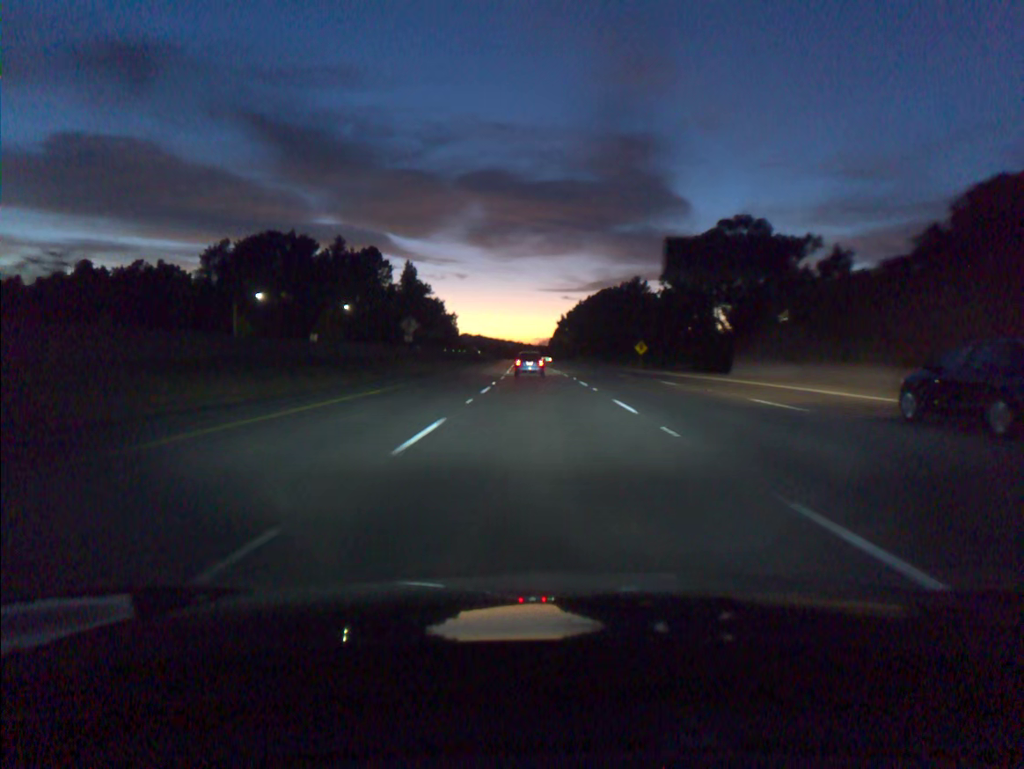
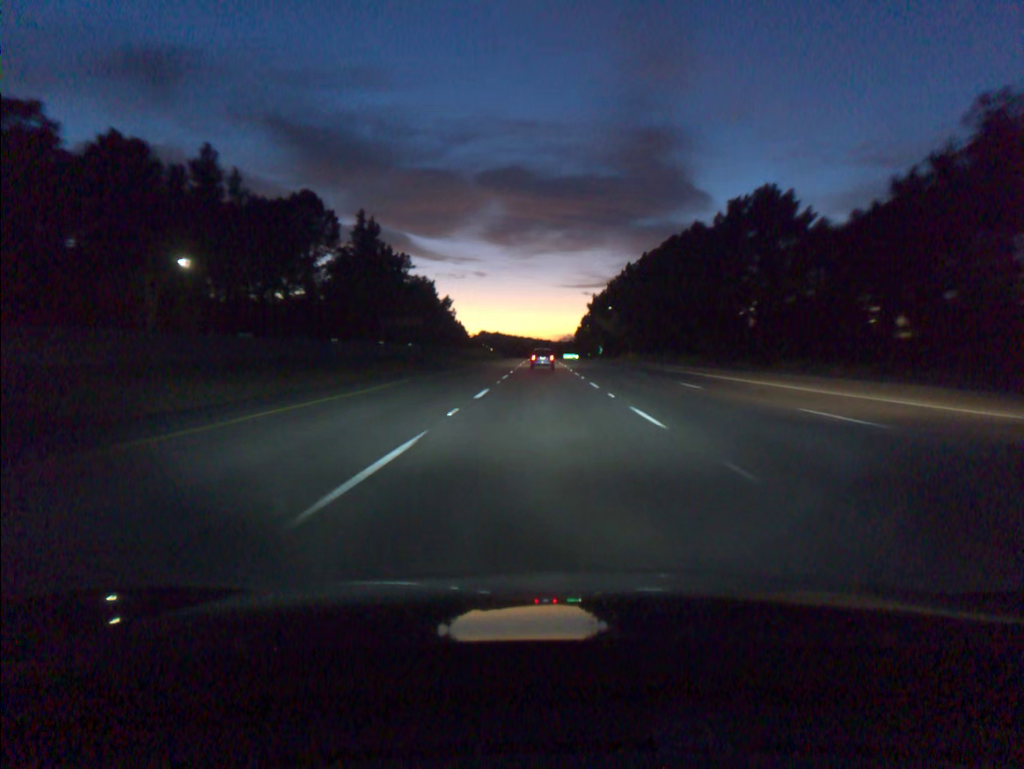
(-1.6, +91.4) m; -1°
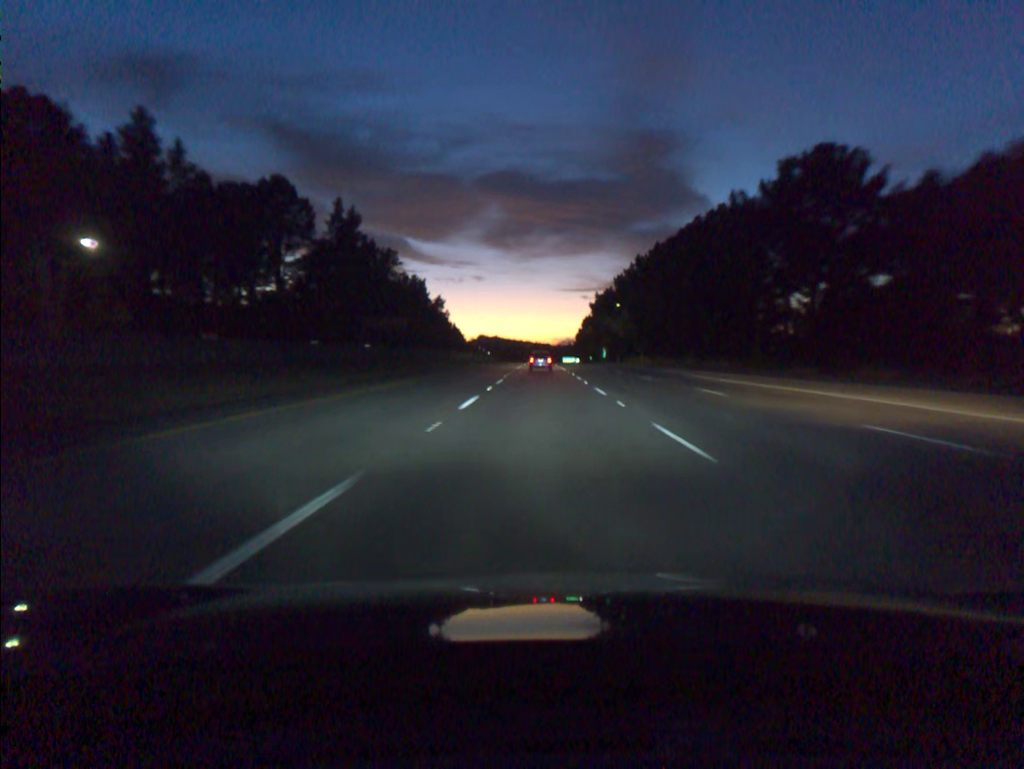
(0.0, +18.4) m; 0°
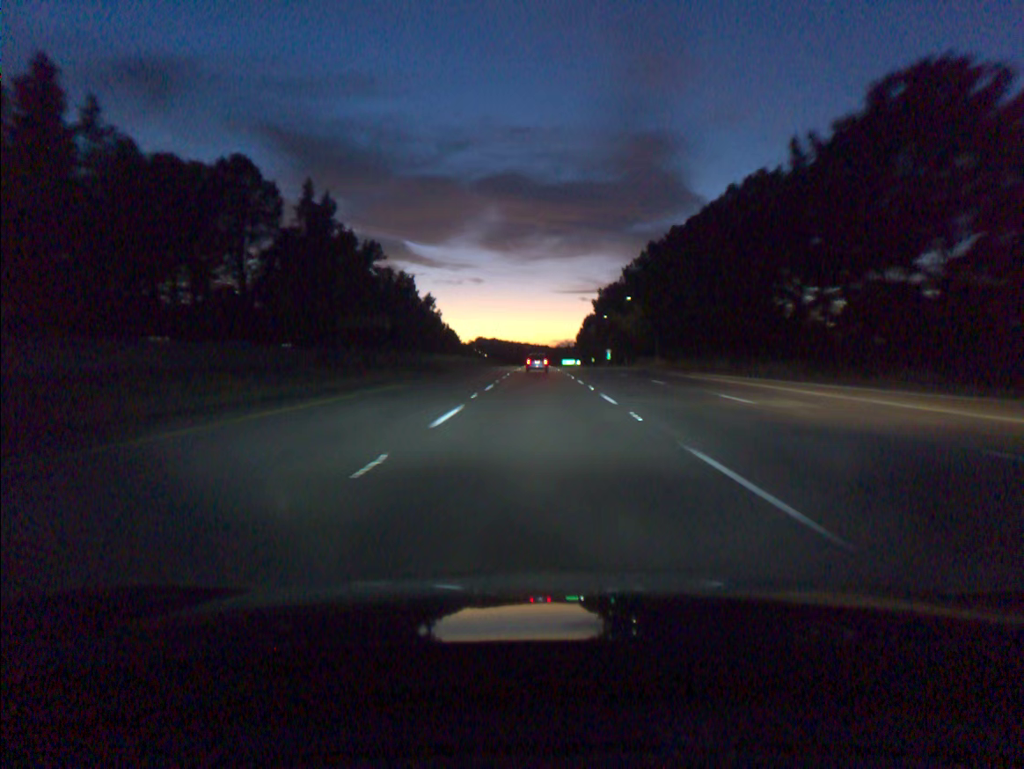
(0.0, +18.4) m; 0°
